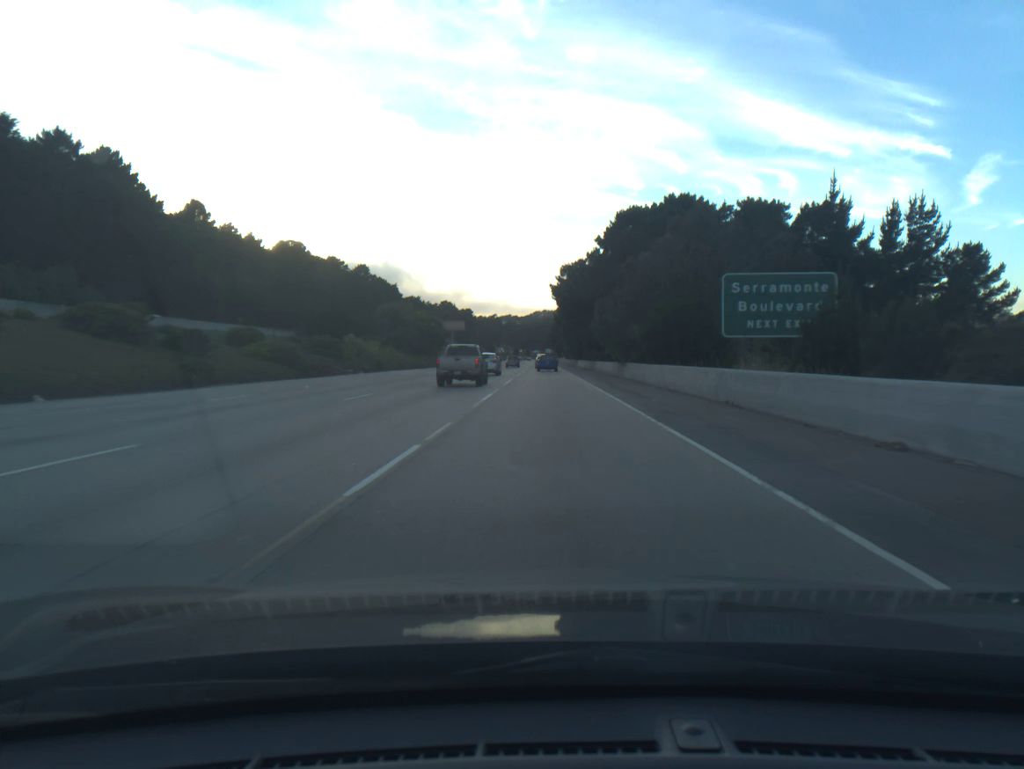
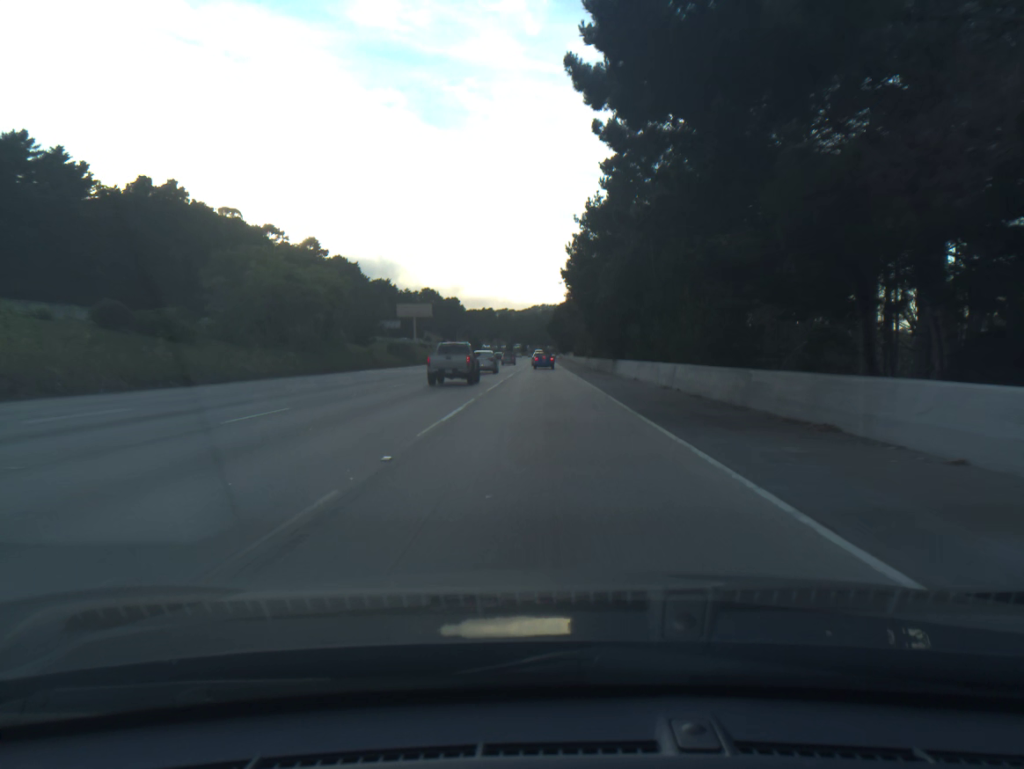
(+0.2, +65.7) m; 0°
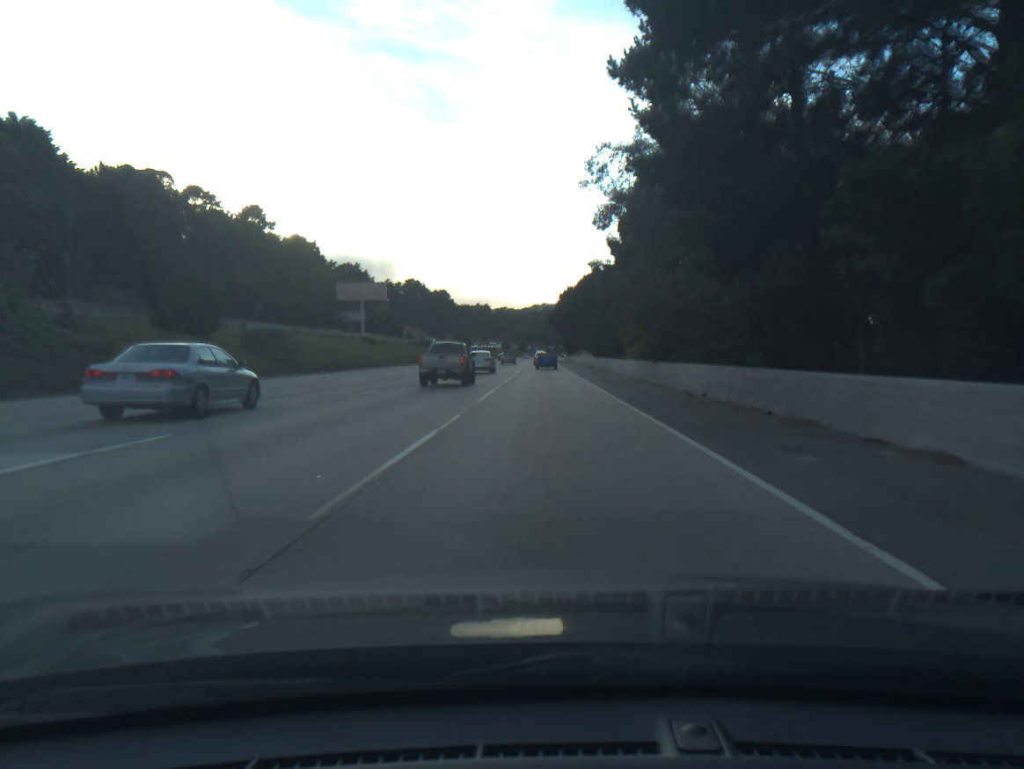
(-0.1, +49.6) m; 0°
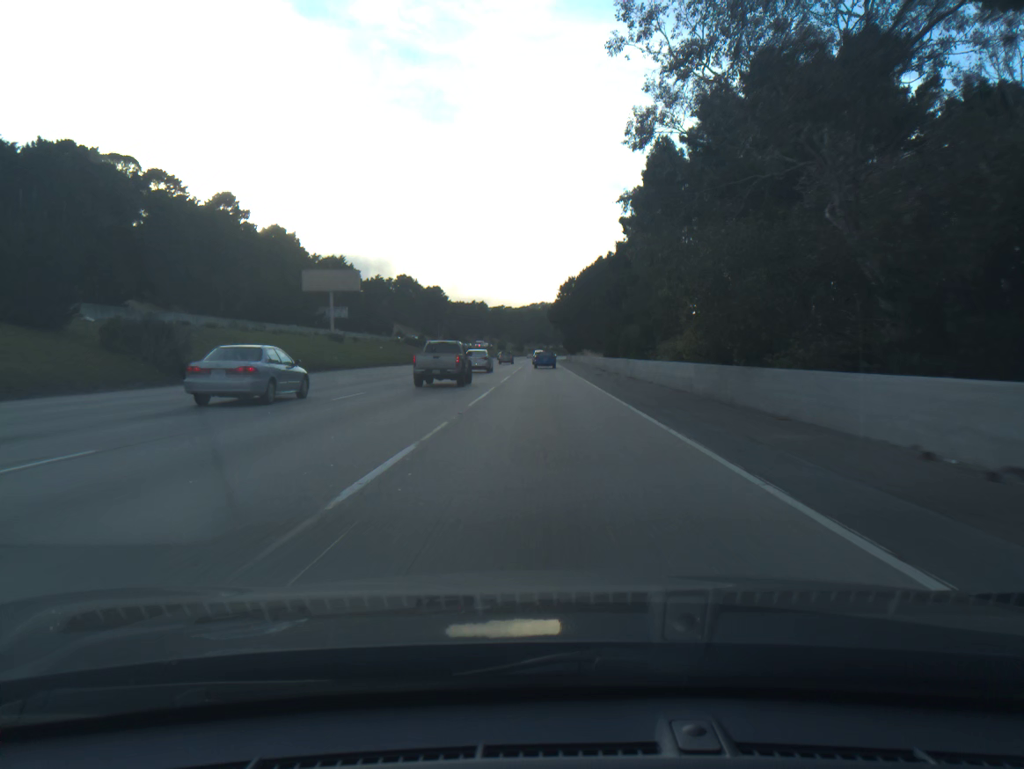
(0.0, +16.4) m; 0°
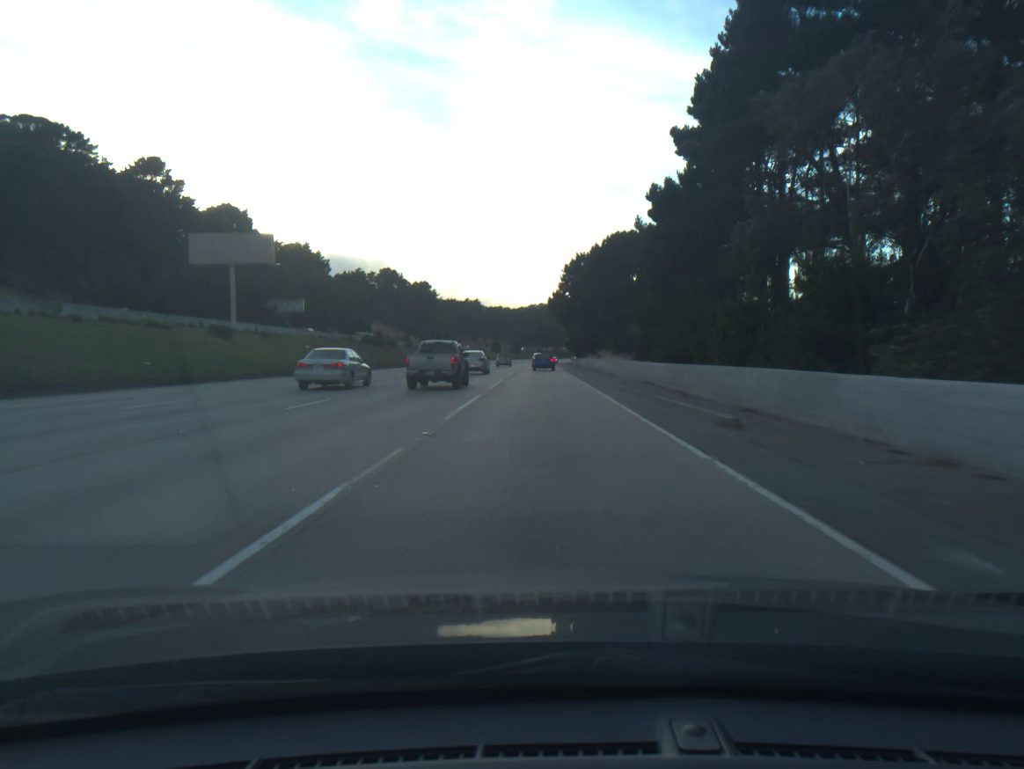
(0.0, +32.8) m; 0°
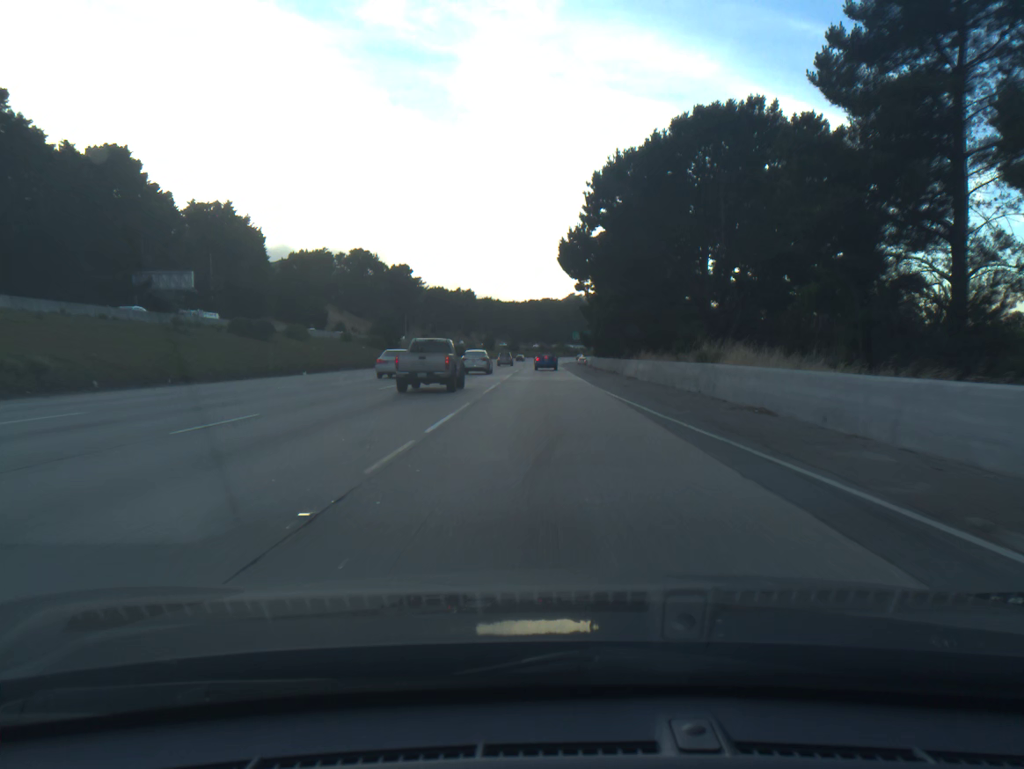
(-0.2, +48.9) m; 0°
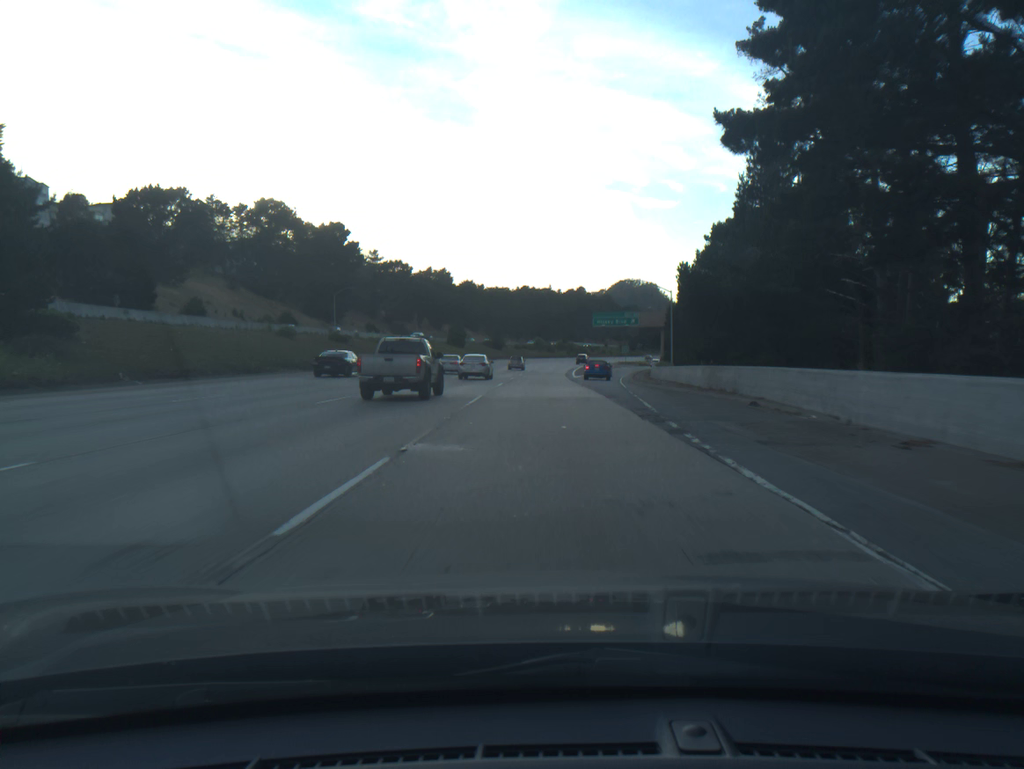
(0.0, +80.2) m; 0°
